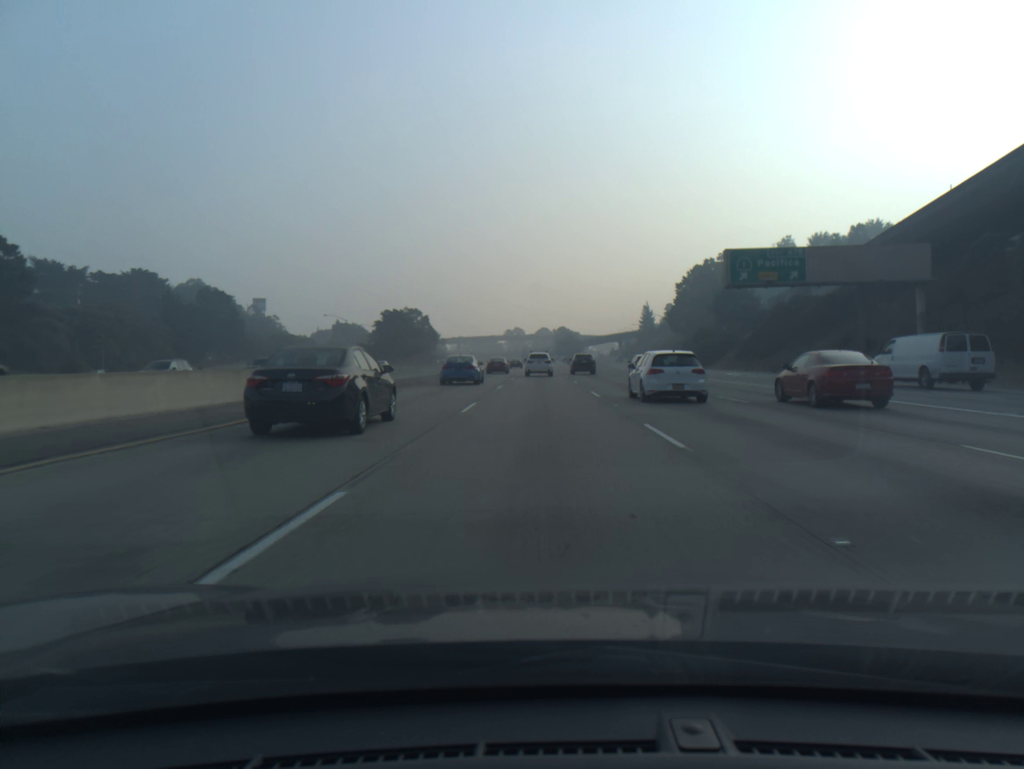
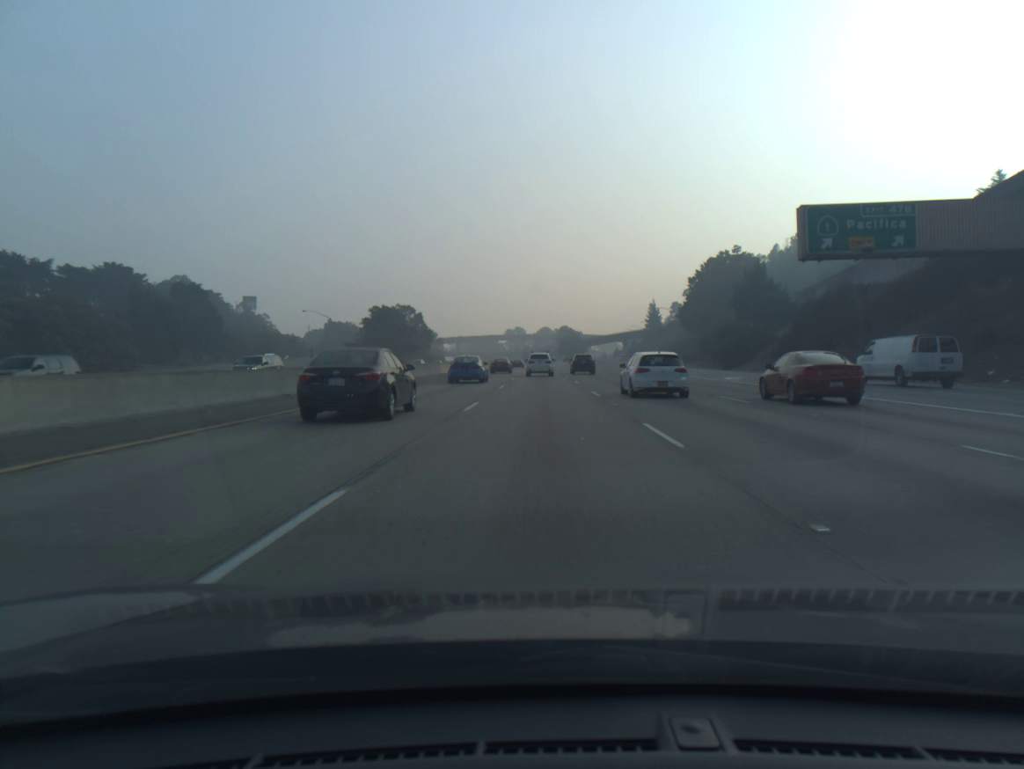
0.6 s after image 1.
(0.0, +14.5) m; 0°
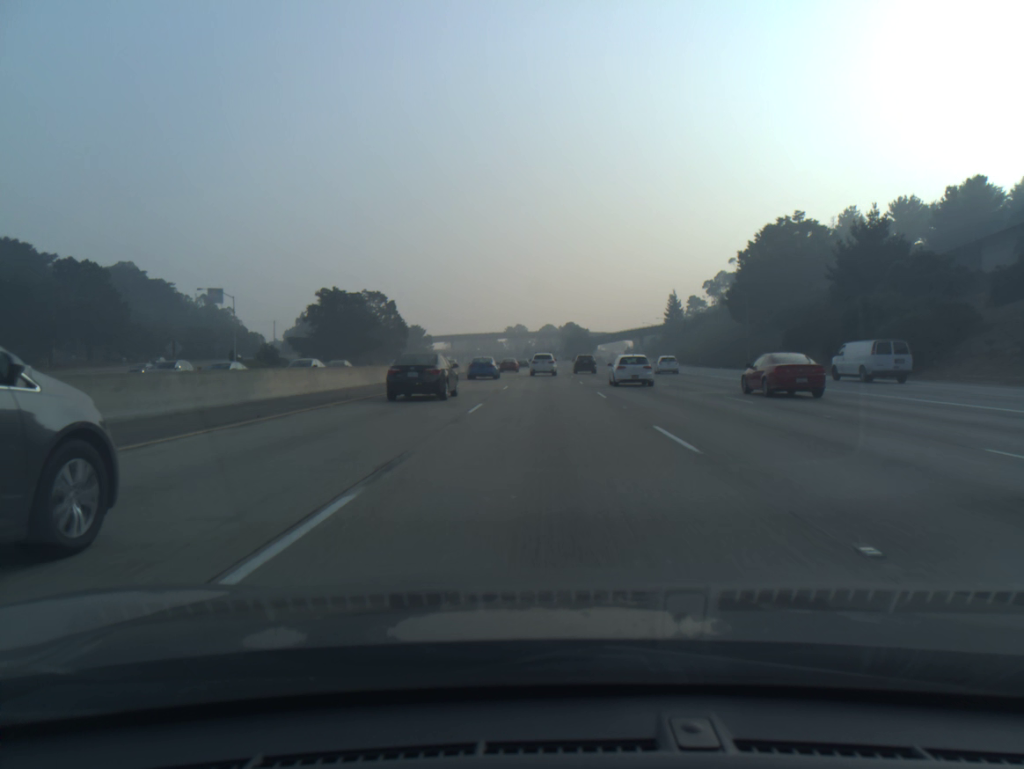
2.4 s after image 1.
(-0.1, +44.2) m; 0°
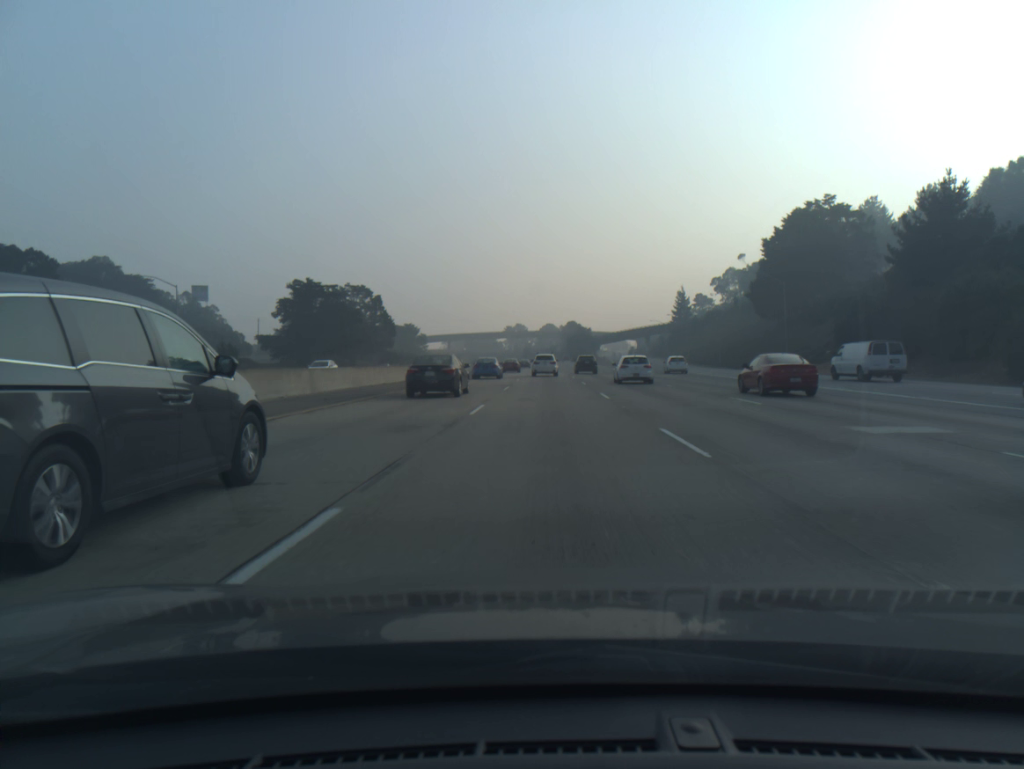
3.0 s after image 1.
(0.0, +15.0) m; 0°
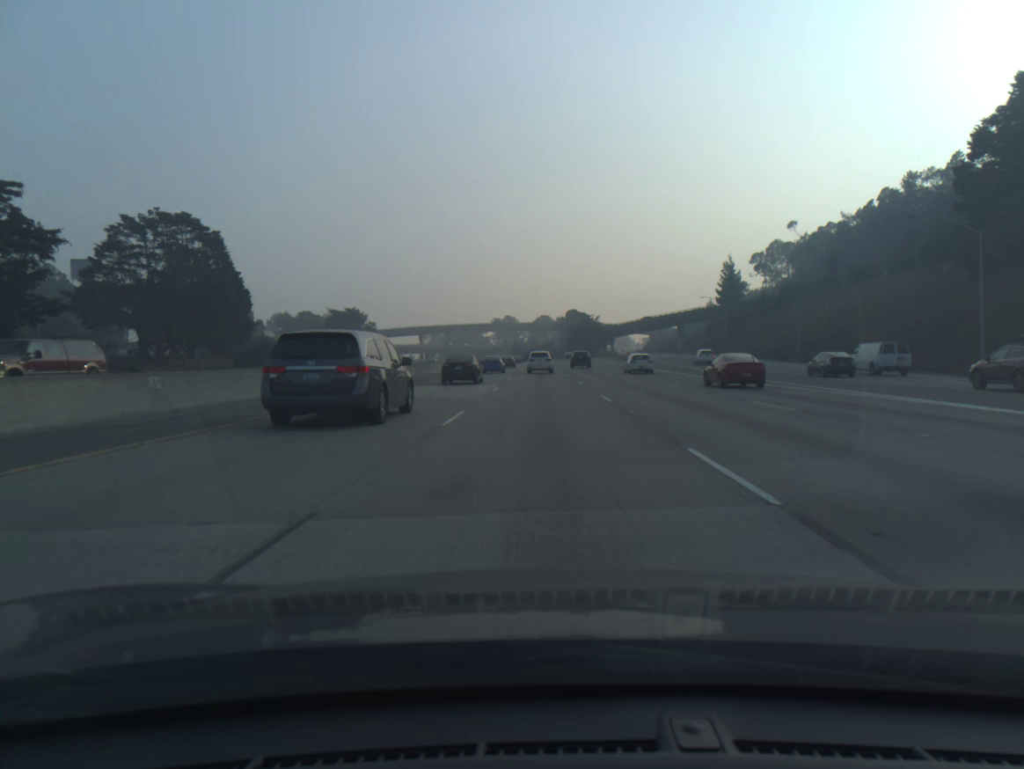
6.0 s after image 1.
(+0.4, +76.3) m; 0°
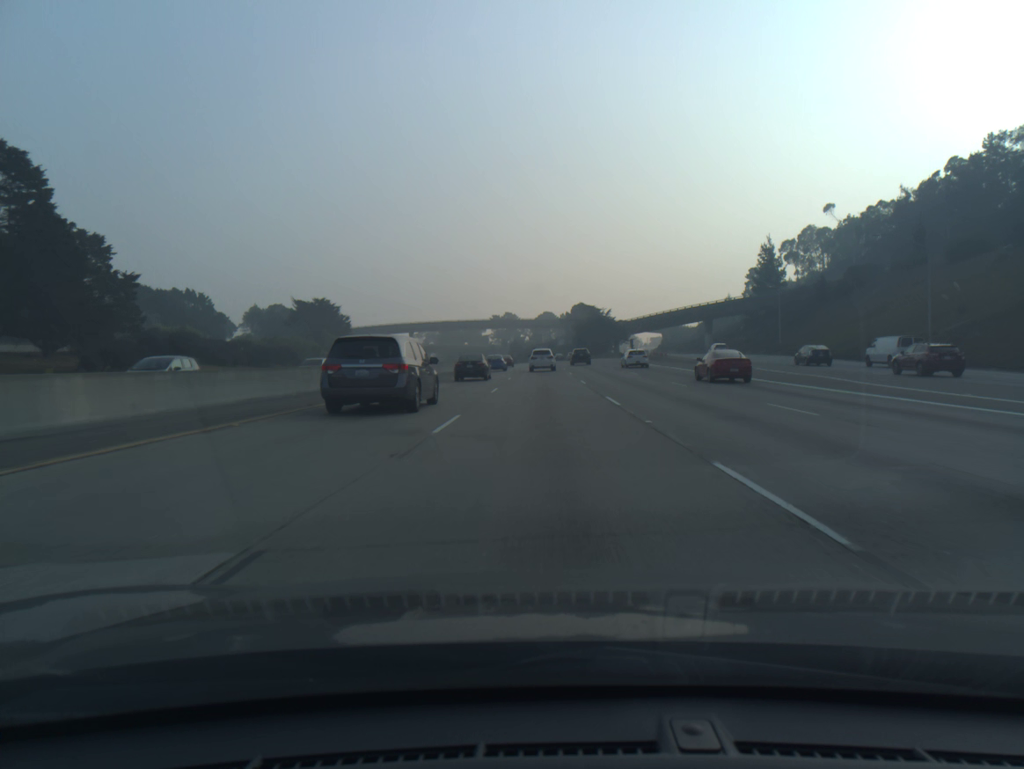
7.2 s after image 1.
(0.0, +30.7) m; 0°
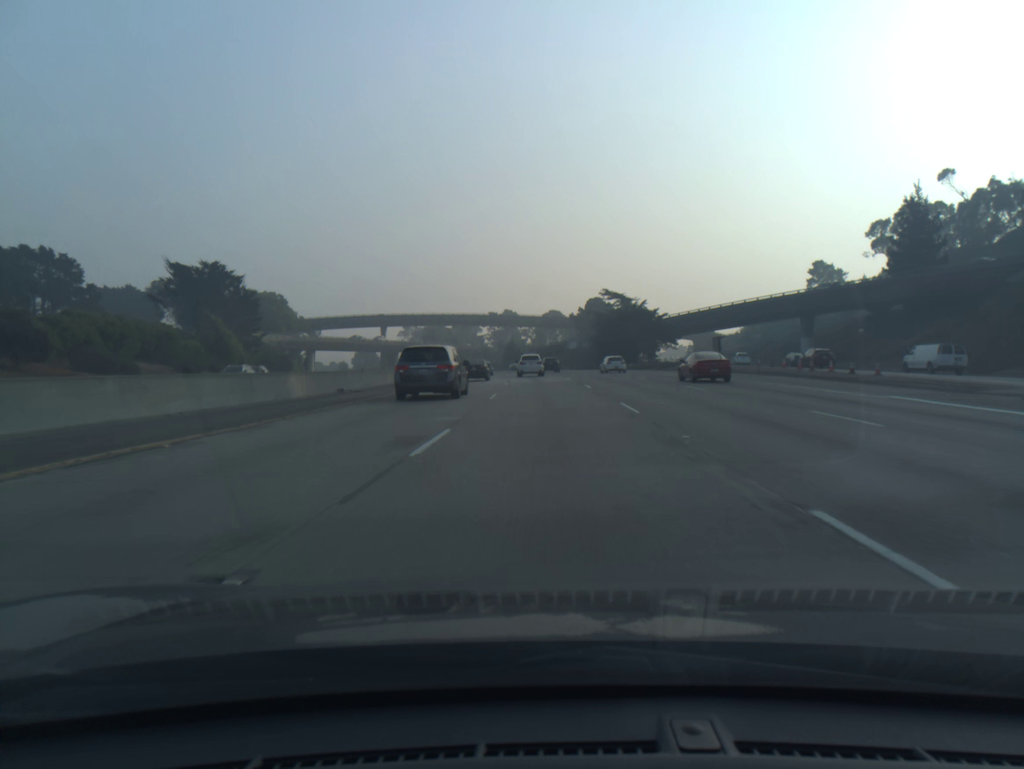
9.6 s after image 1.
(-0.2, +61.2) m; 0°
